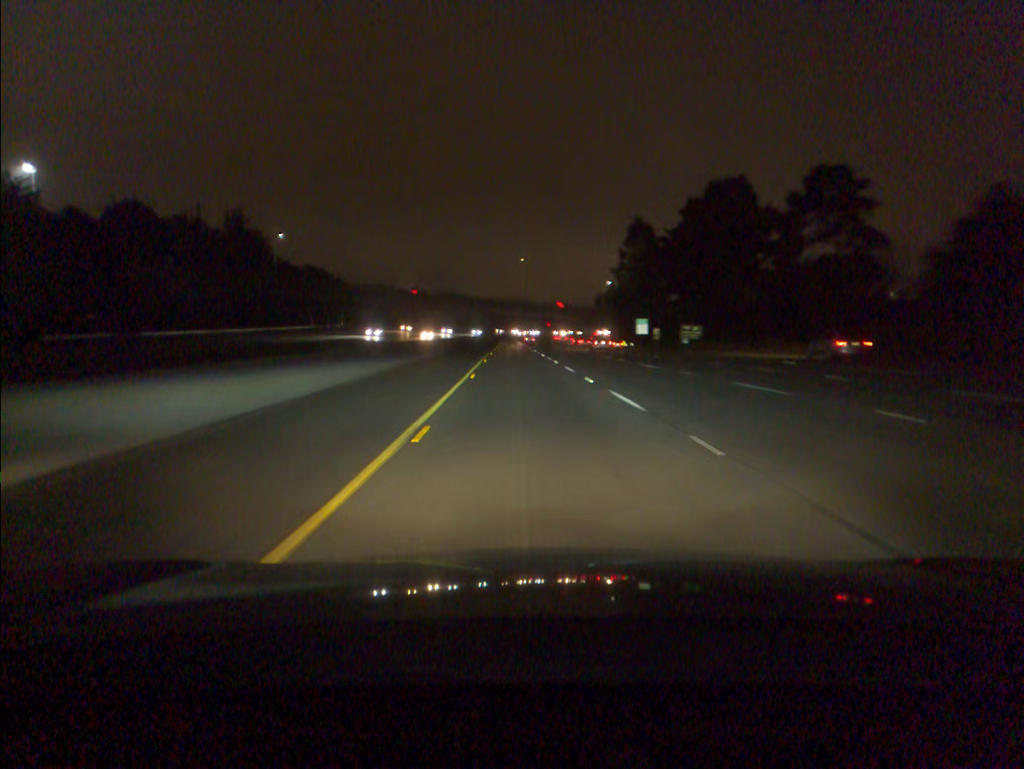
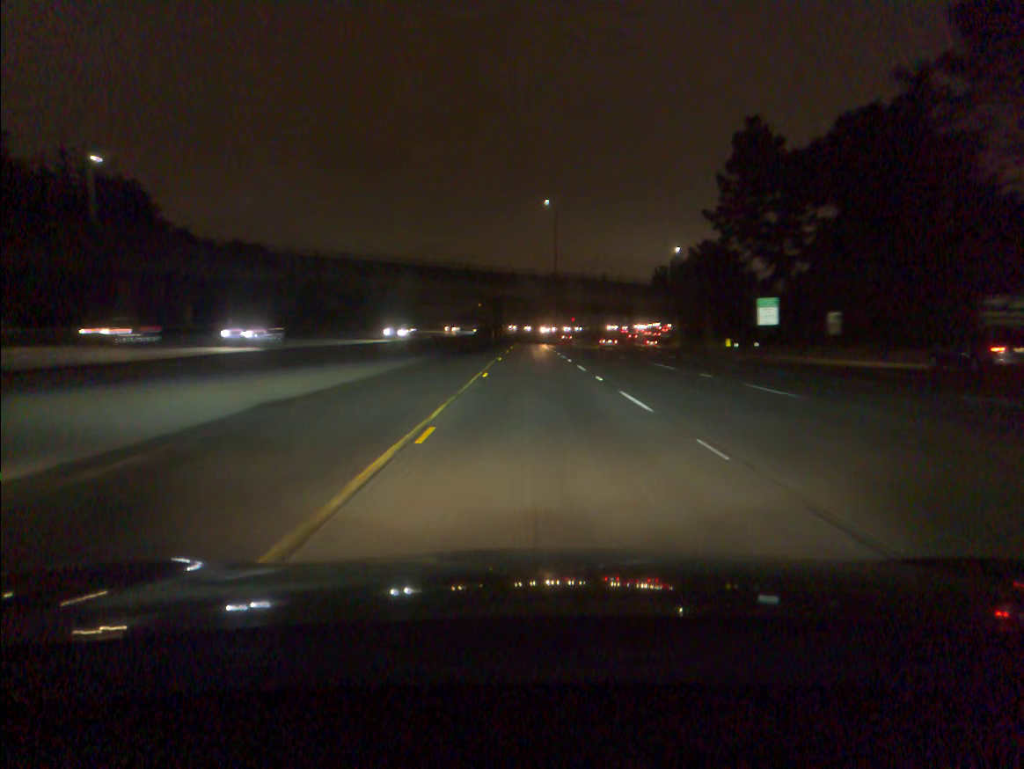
(-1.7, +73.1) m; -2°
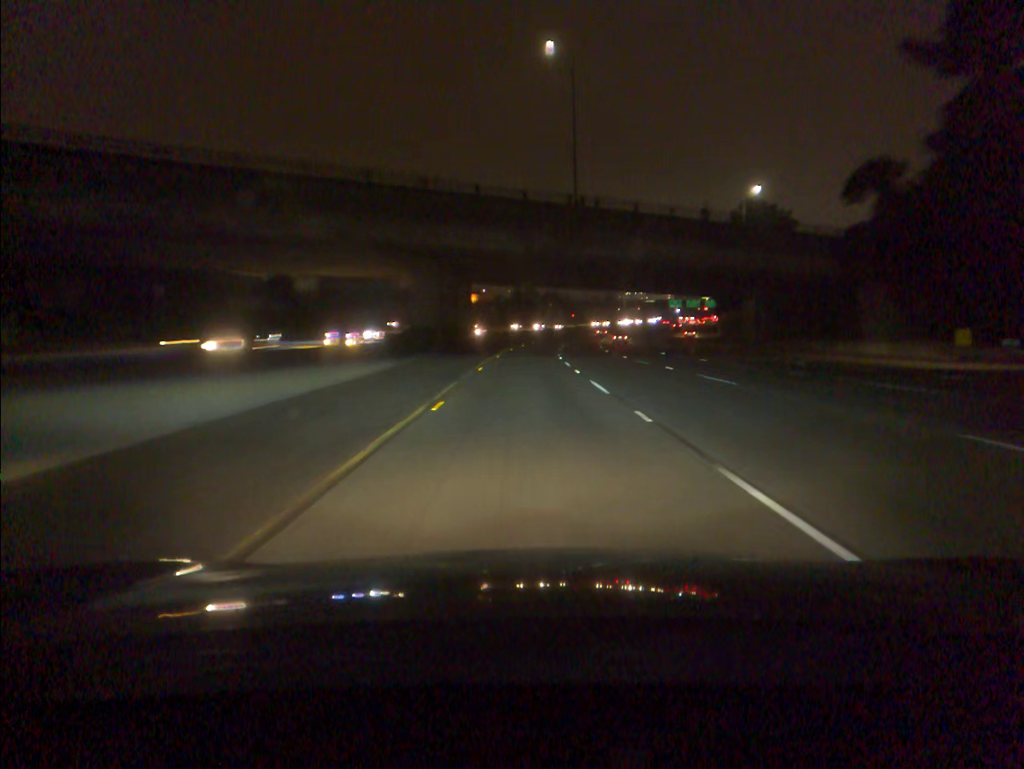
(+0.2, +54.6) m; +1°
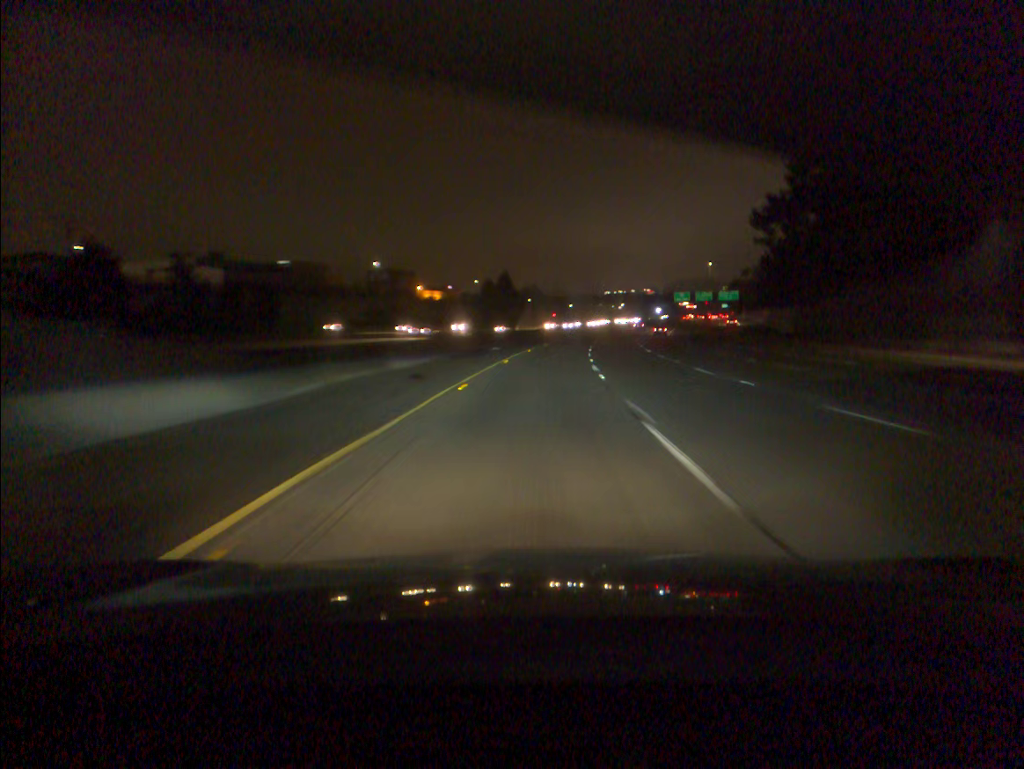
(+0.6, +54.0) m; +2°
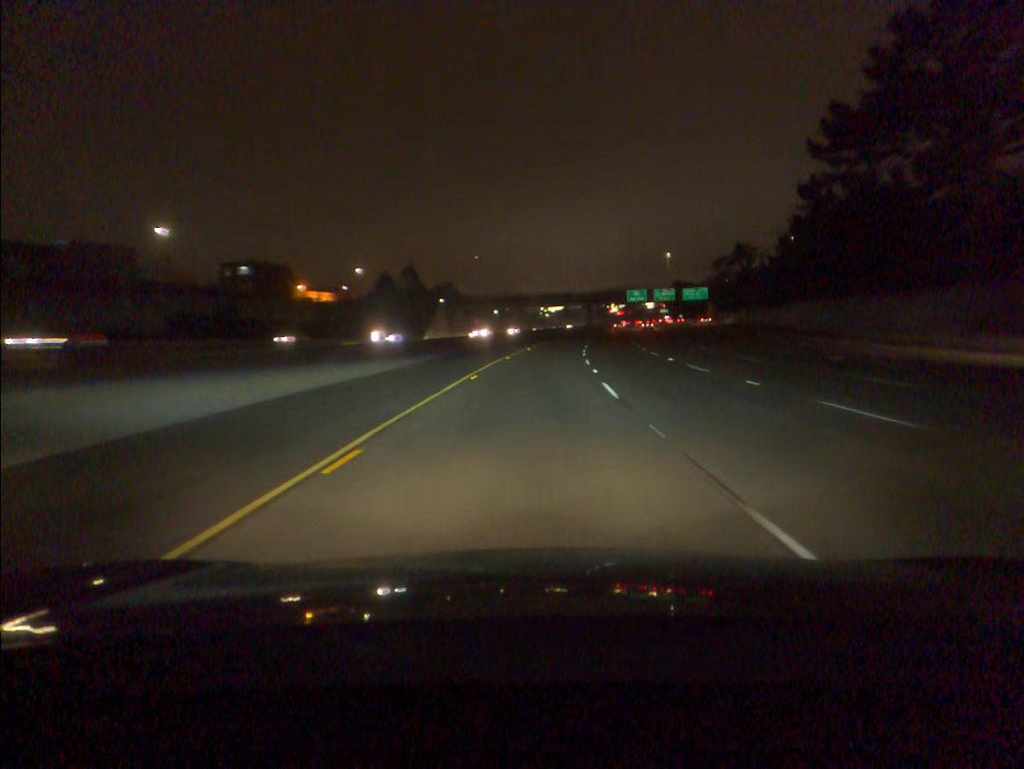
(+2.4, +54.1) m; +5°
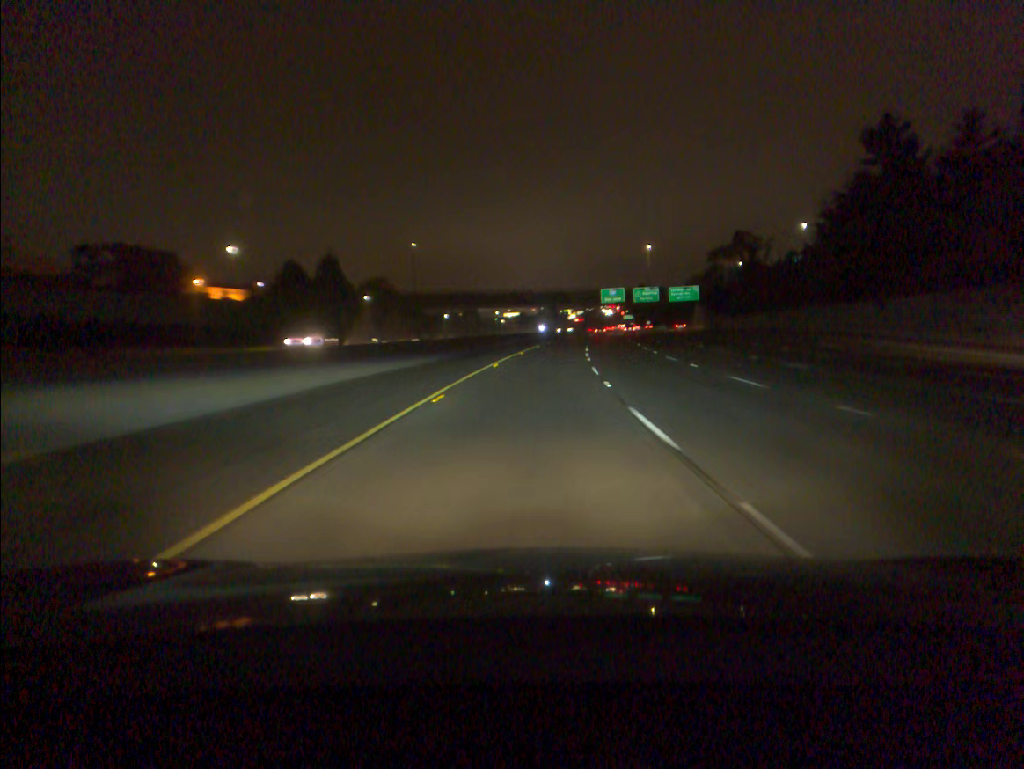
(+1.0, +36.1) m; +3°
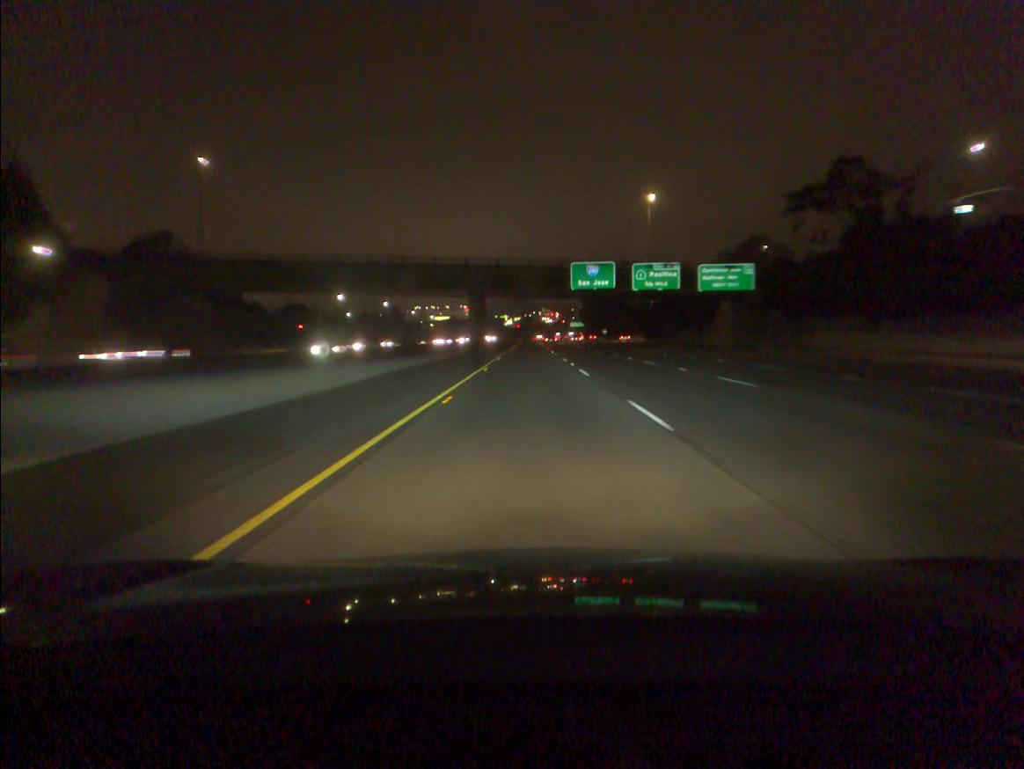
(+3.6, +72.1) m; +5°
